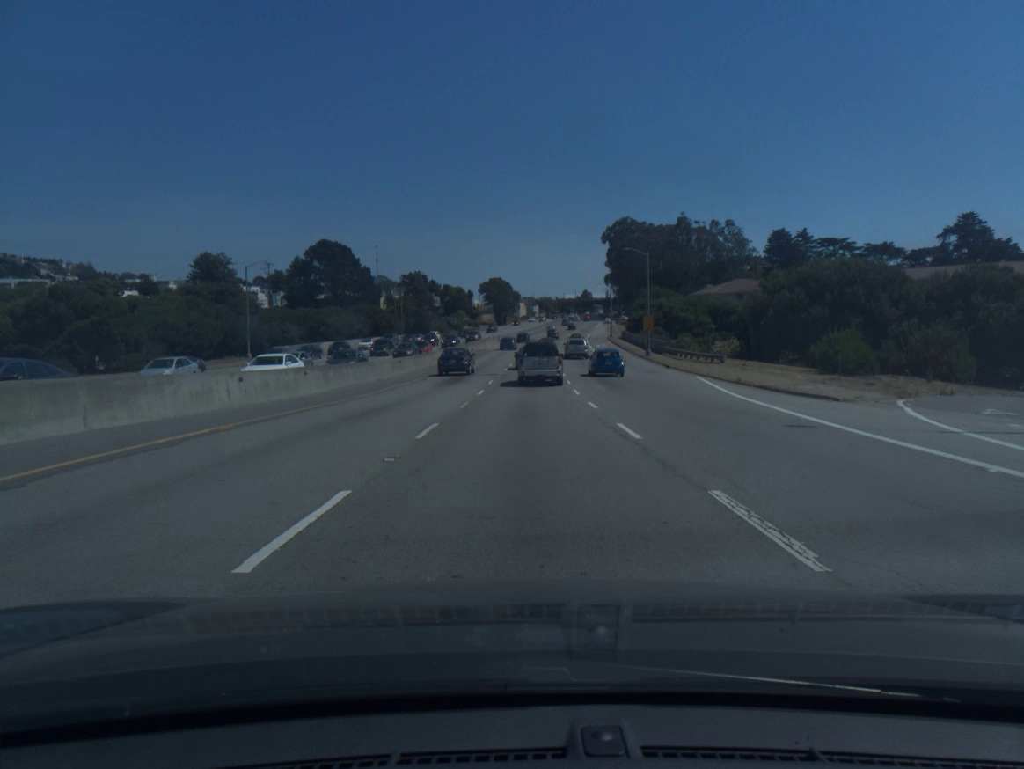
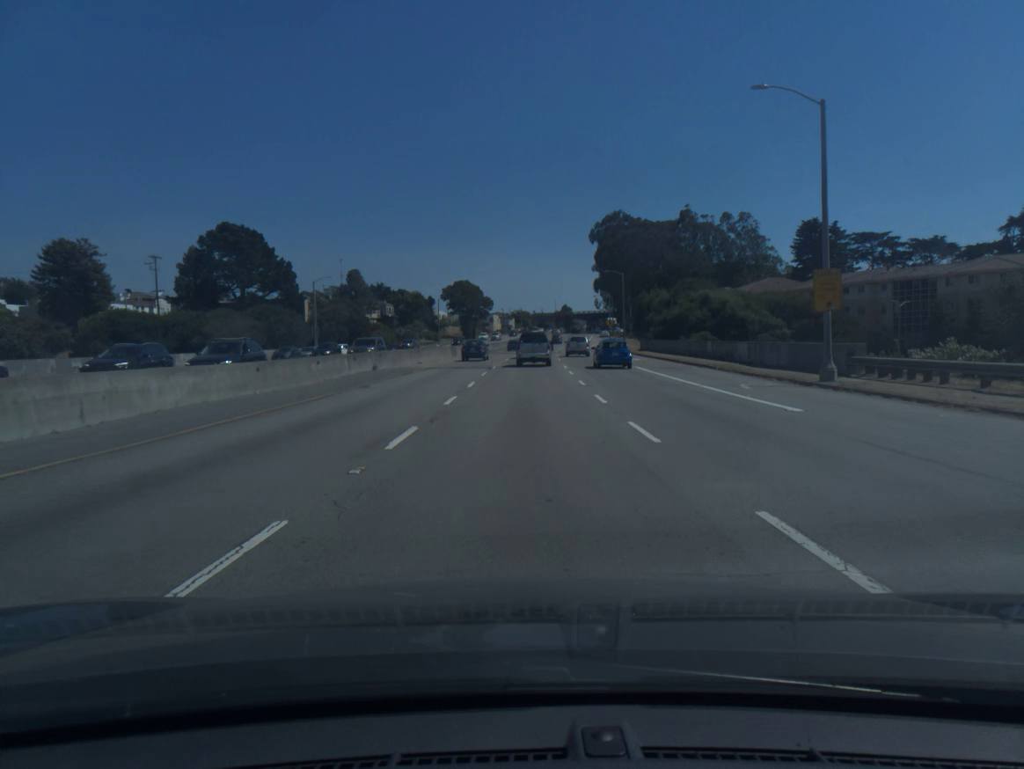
(+0.7, +45.6) m; +2°
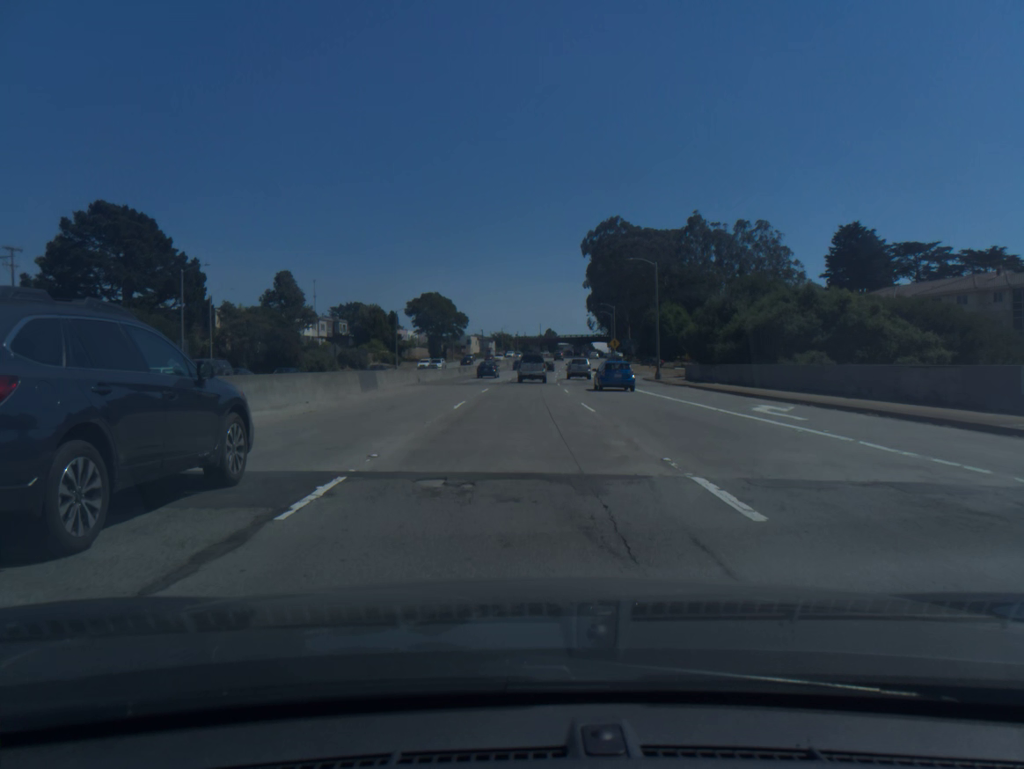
(+0.4, +34.0) m; +1°
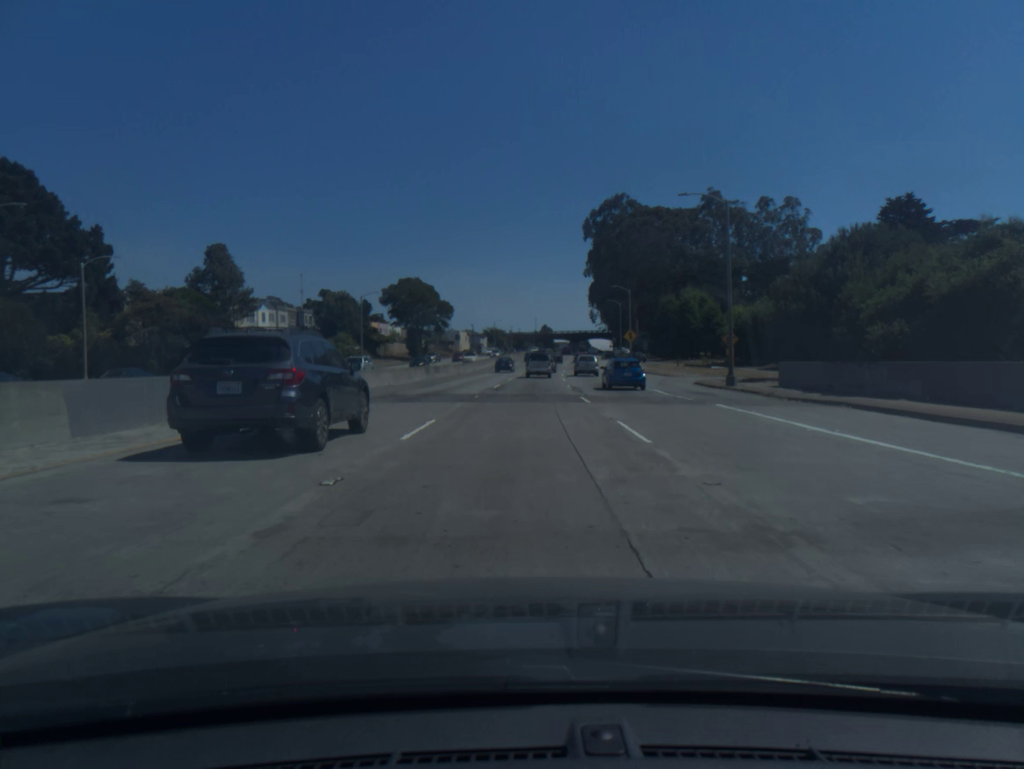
(+0.1, +22.7) m; 0°
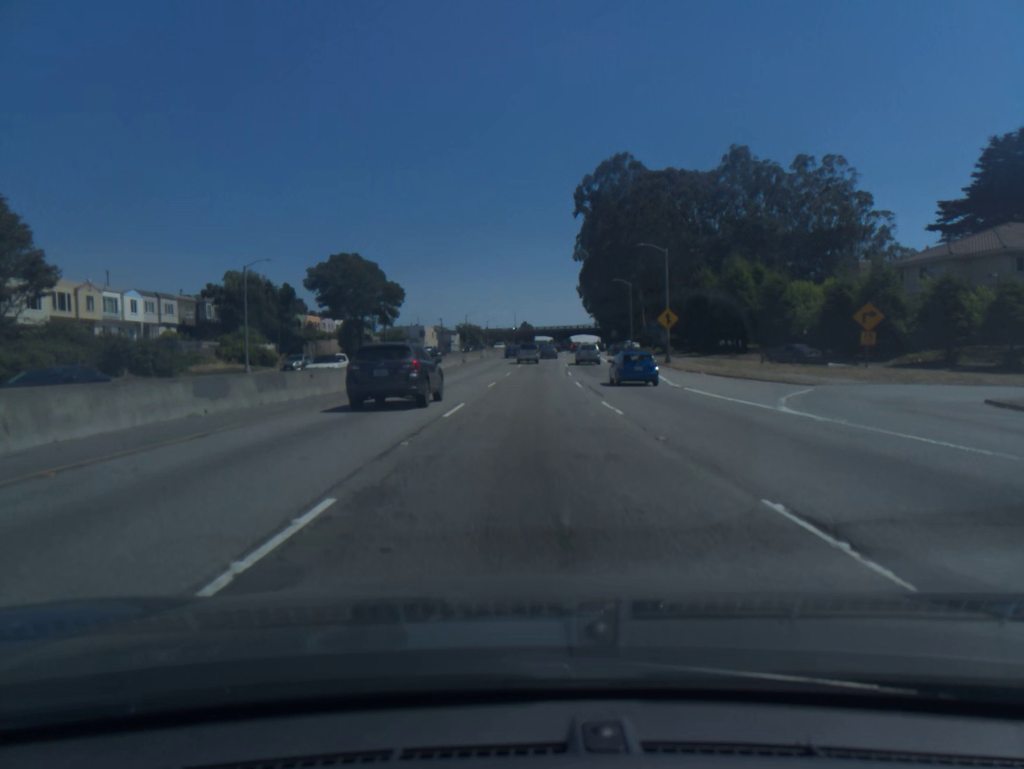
(+0.4, +35.0) m; +1°
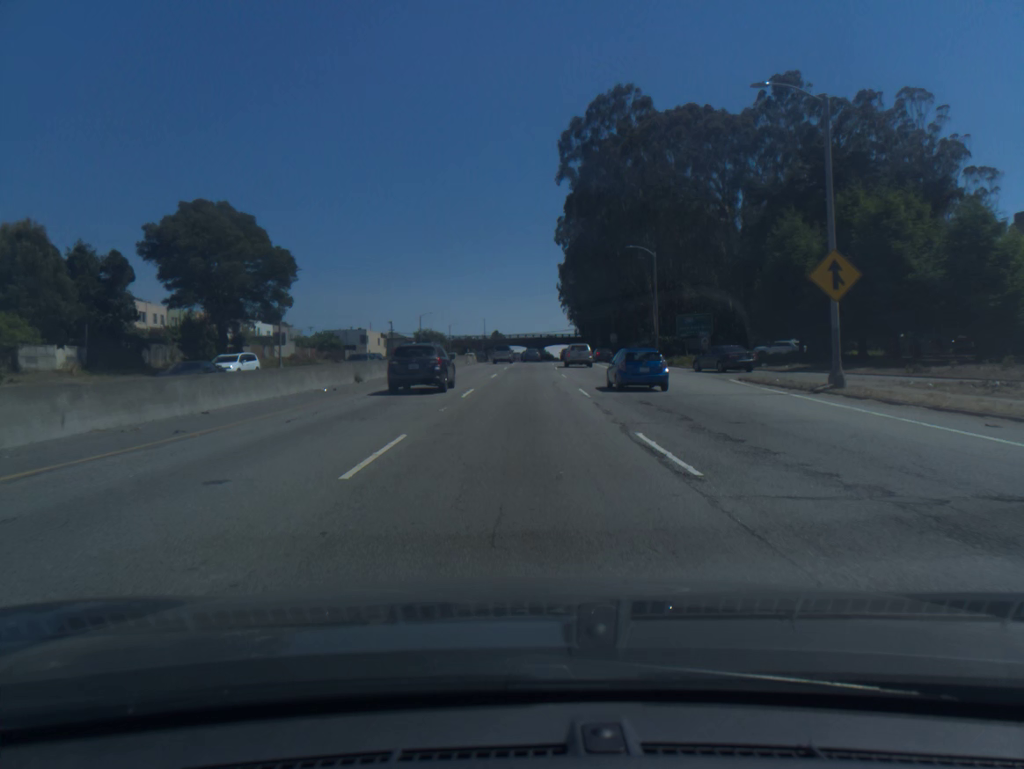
(+0.8, +36.7) m; +2°
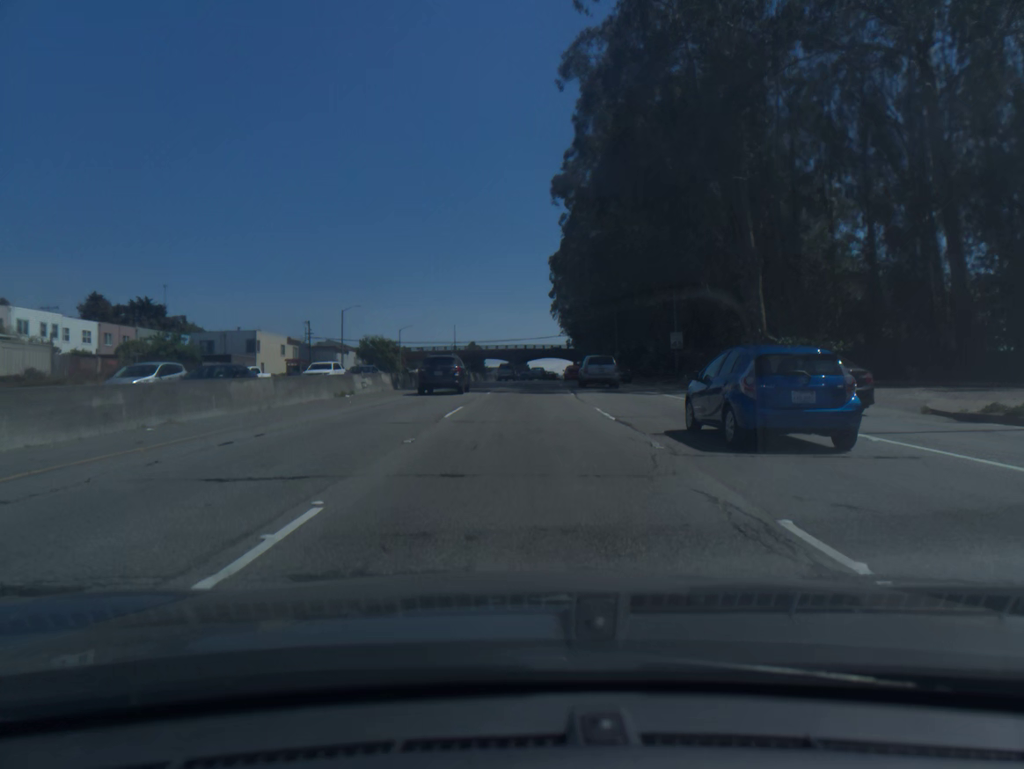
(+0.5, +50.7) m; +1°
